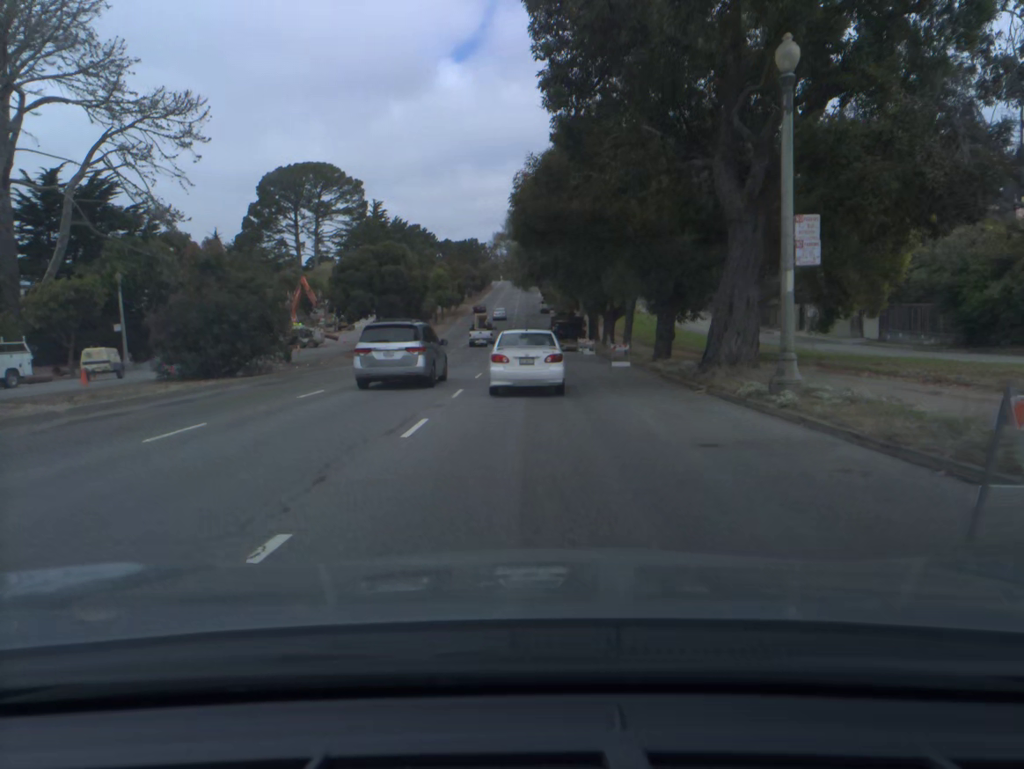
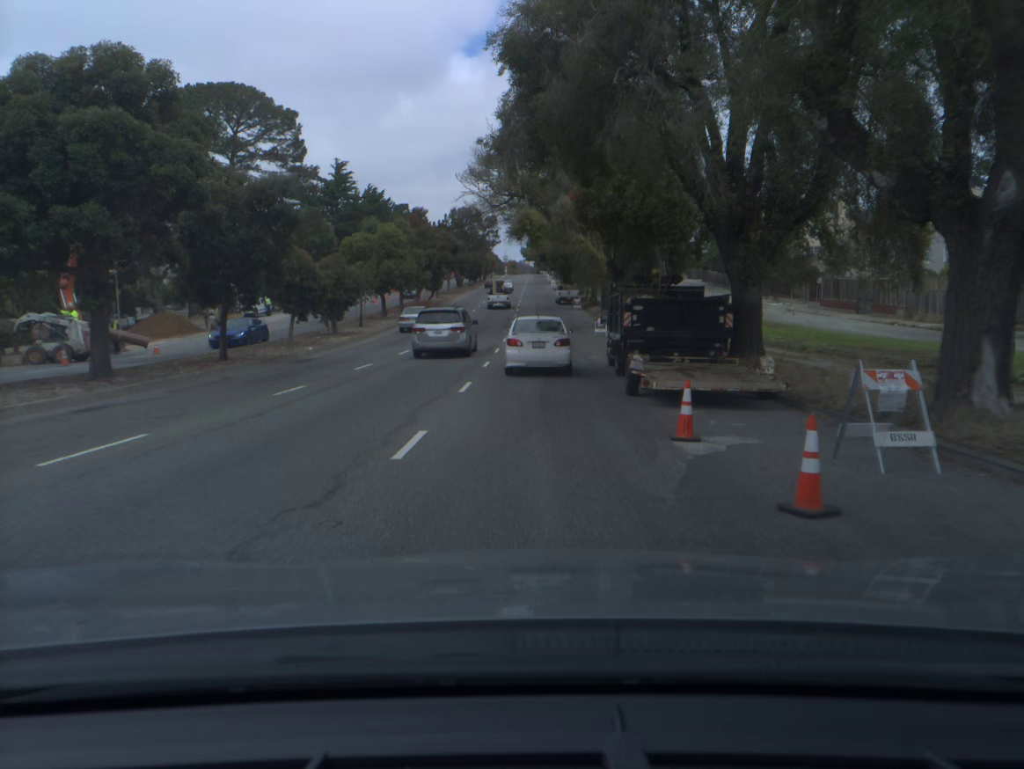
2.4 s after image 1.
(-0.3, +38.7) m; -1°
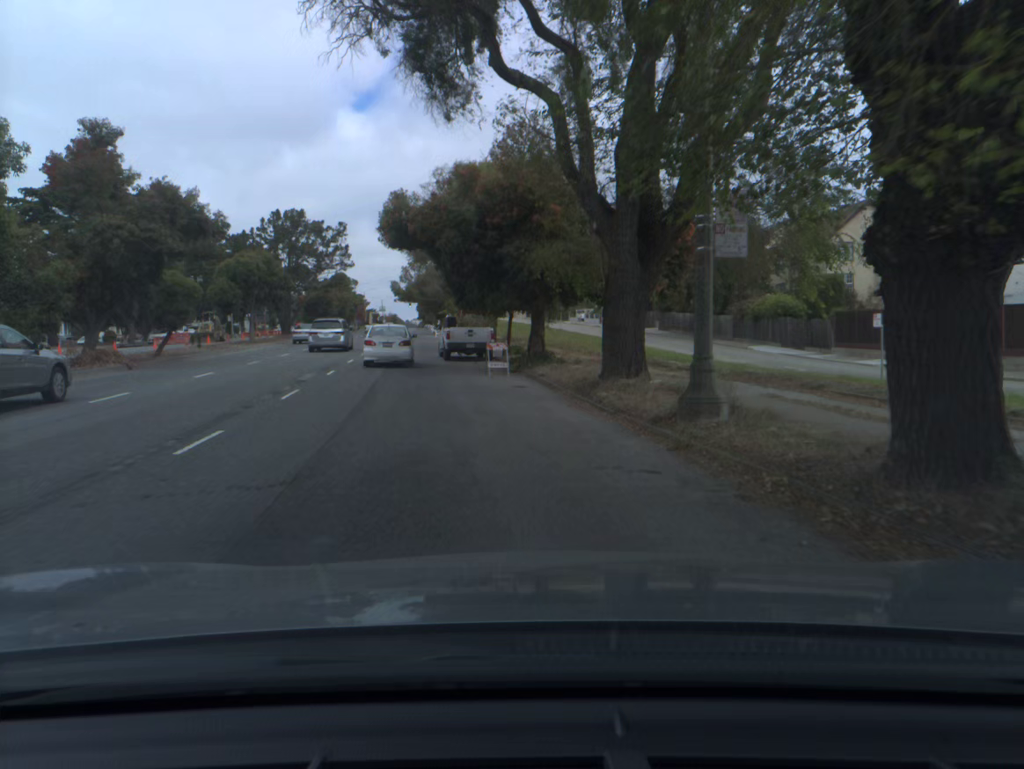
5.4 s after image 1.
(+1.9, +42.4) m; +9°
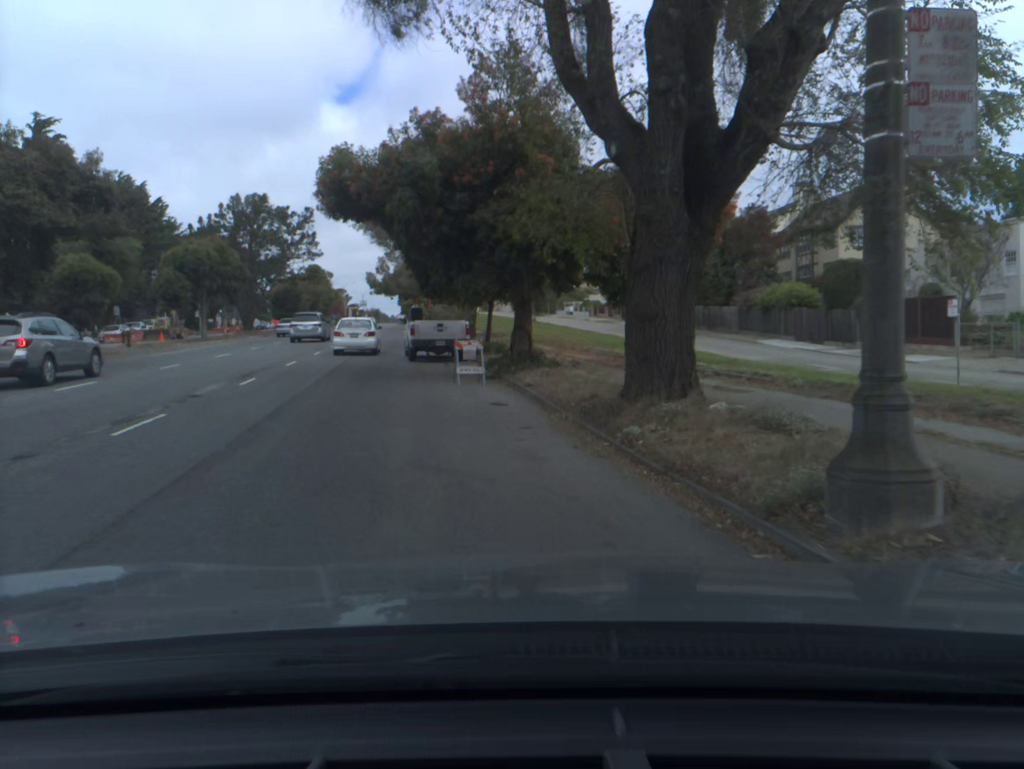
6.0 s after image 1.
(0.0, +5.9) m; 0°
